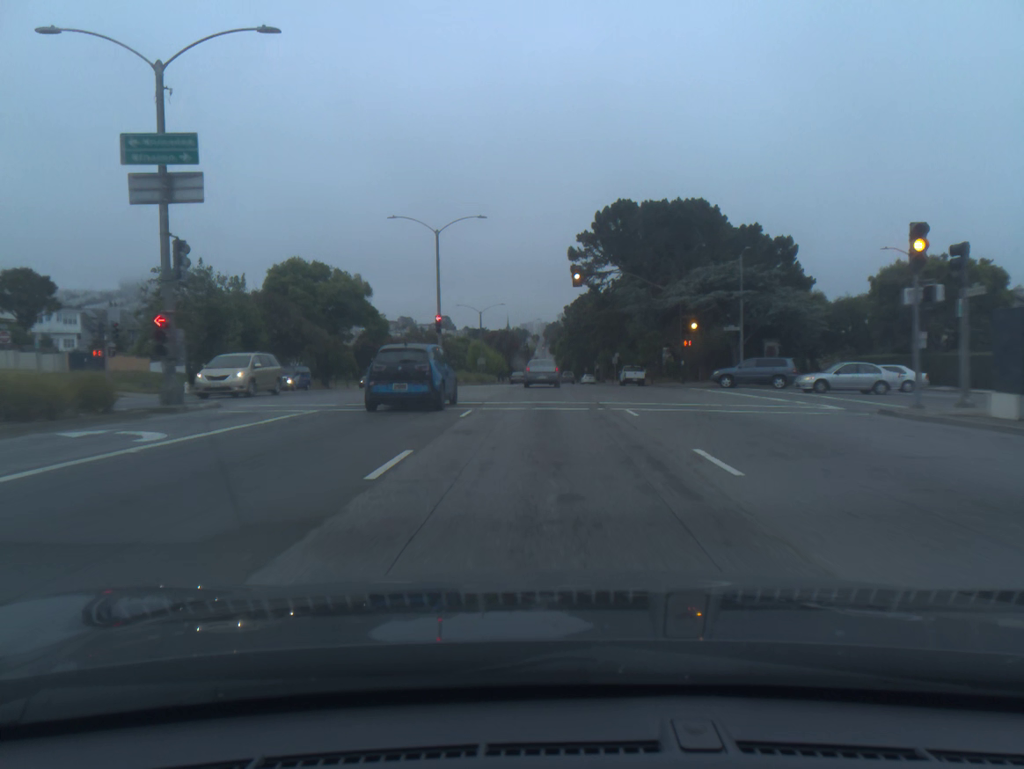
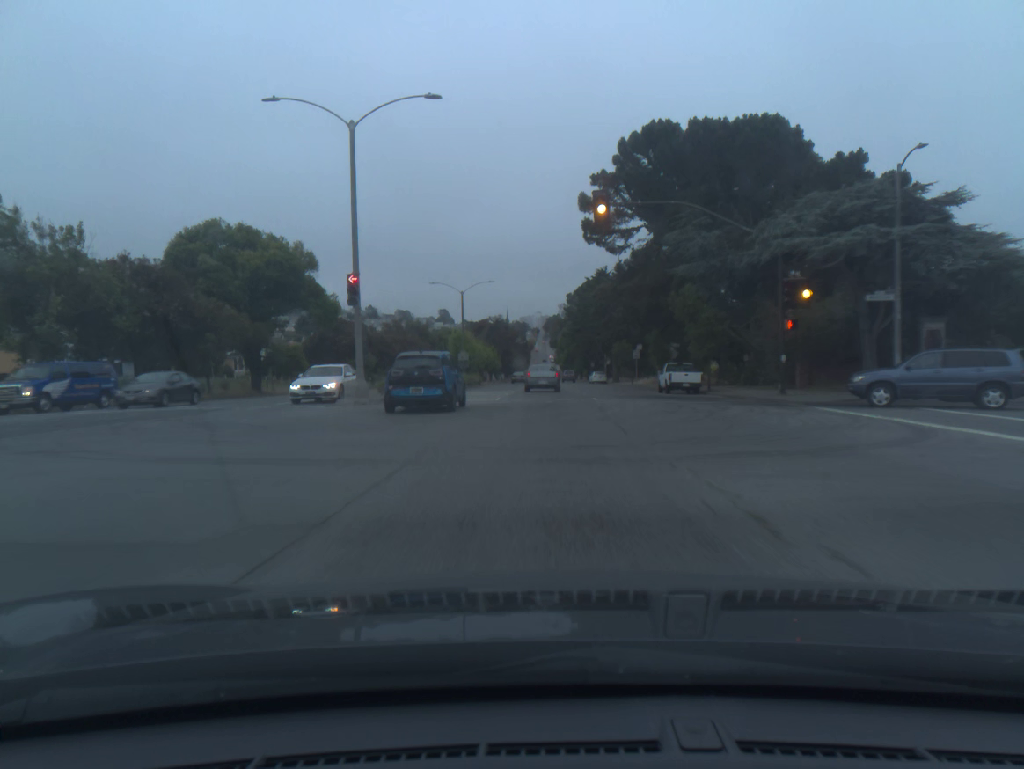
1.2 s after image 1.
(0.0, +20.7) m; 0°
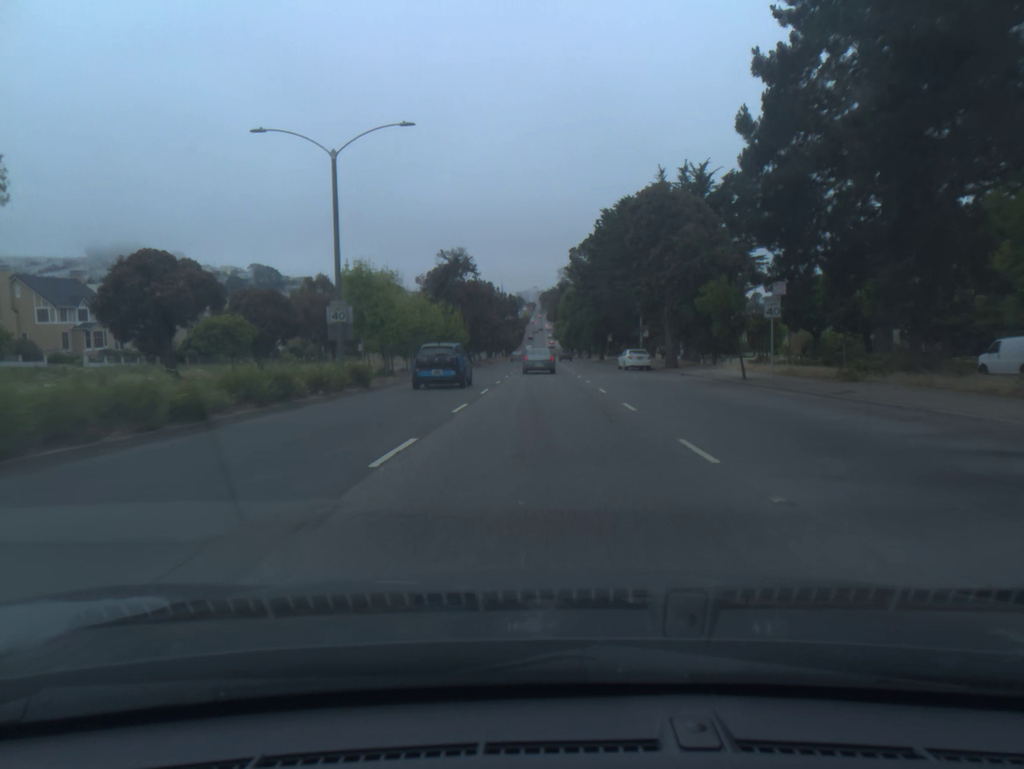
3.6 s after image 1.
(0.0, +42.1) m; 0°
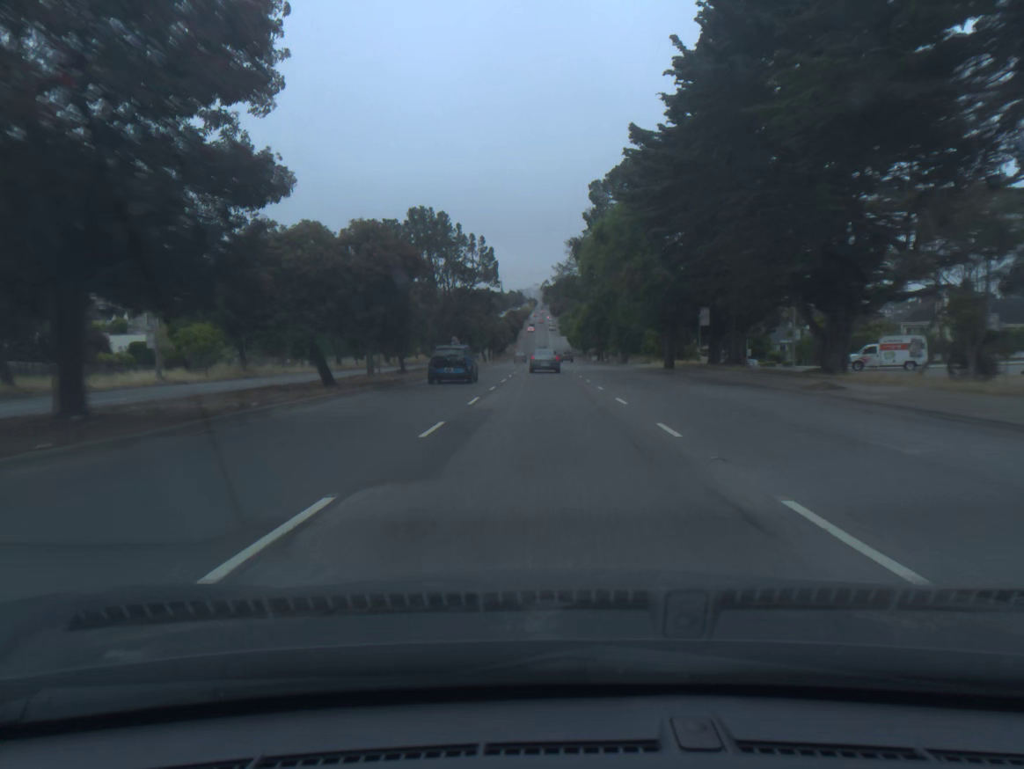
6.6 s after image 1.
(-0.2, +56.1) m; 0°
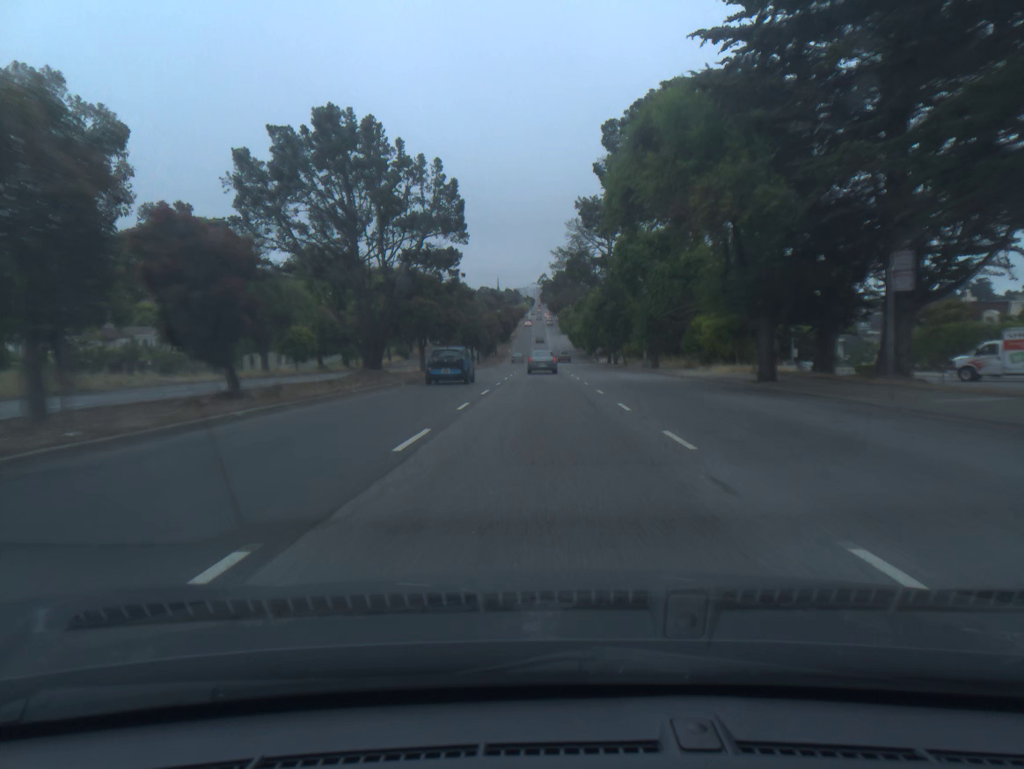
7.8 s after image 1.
(0.0, +23.3) m; 0°
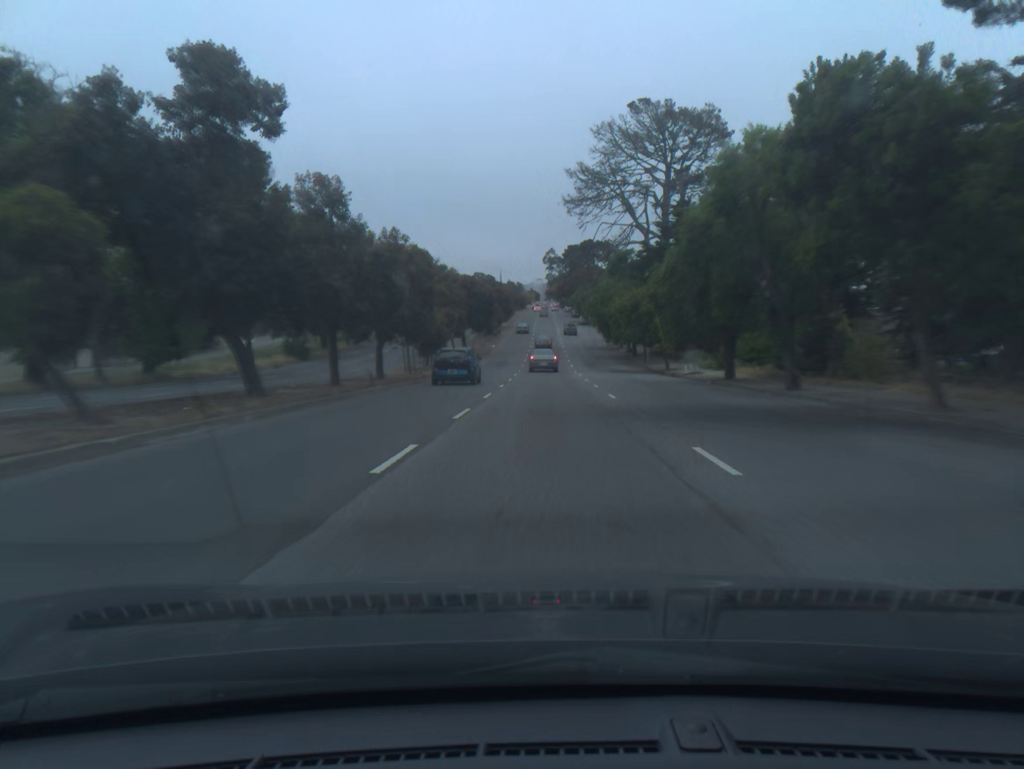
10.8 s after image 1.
(-0.2, +60.0) m; 0°
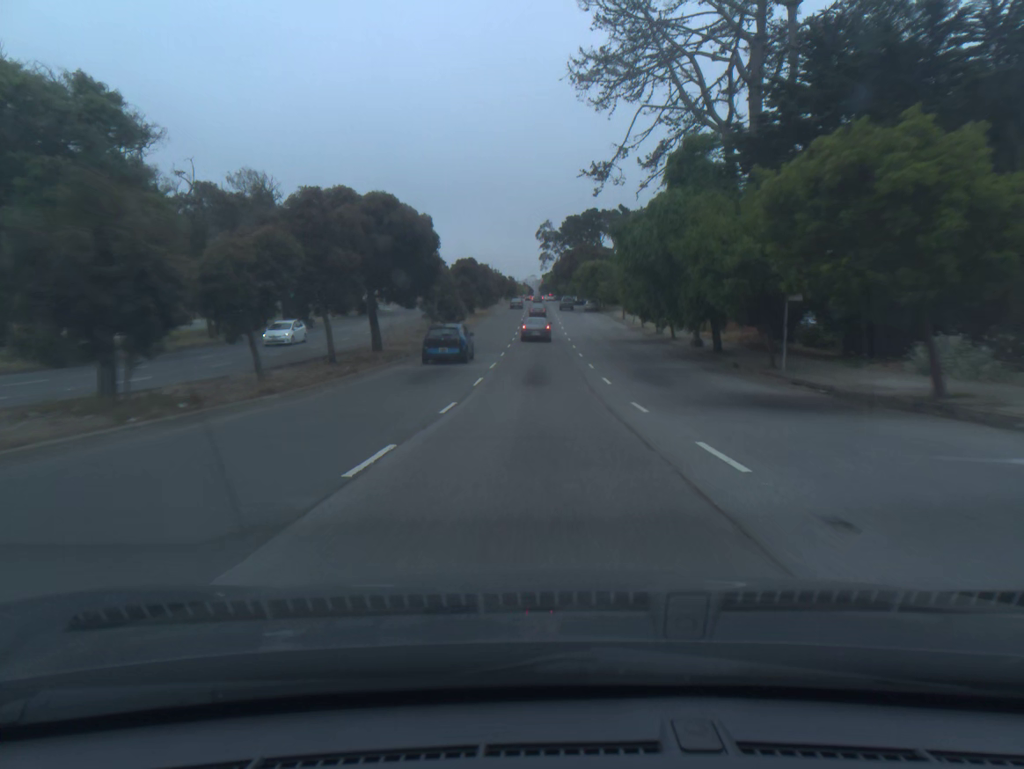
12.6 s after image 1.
(+0.2, +37.0) m; +1°
